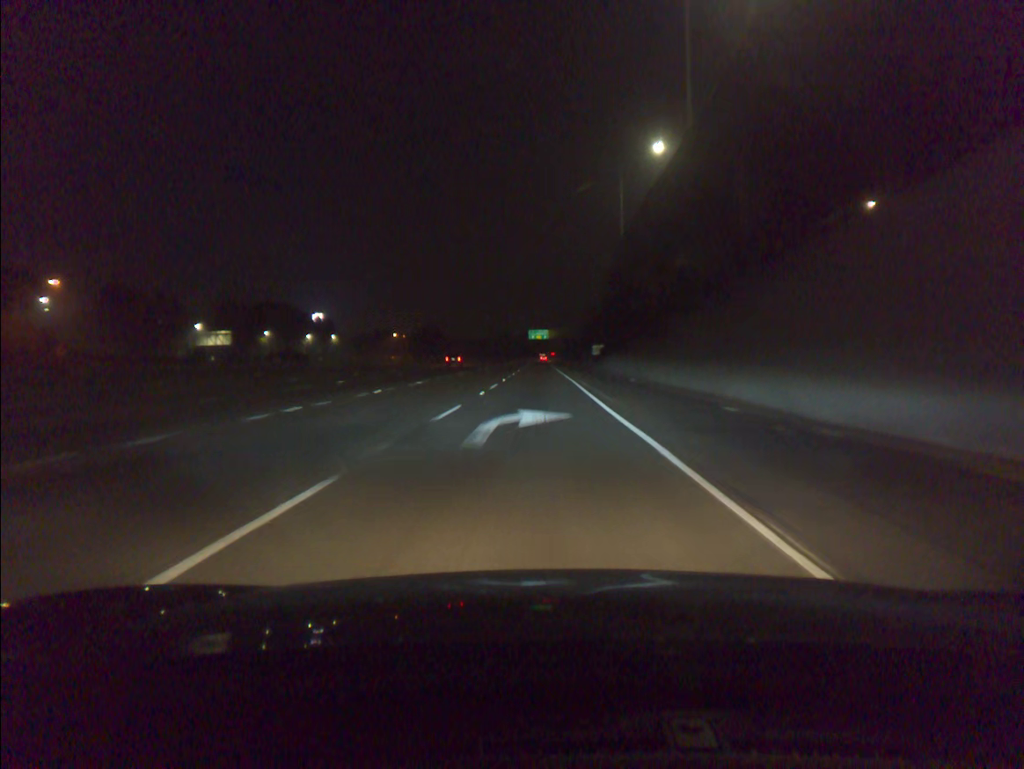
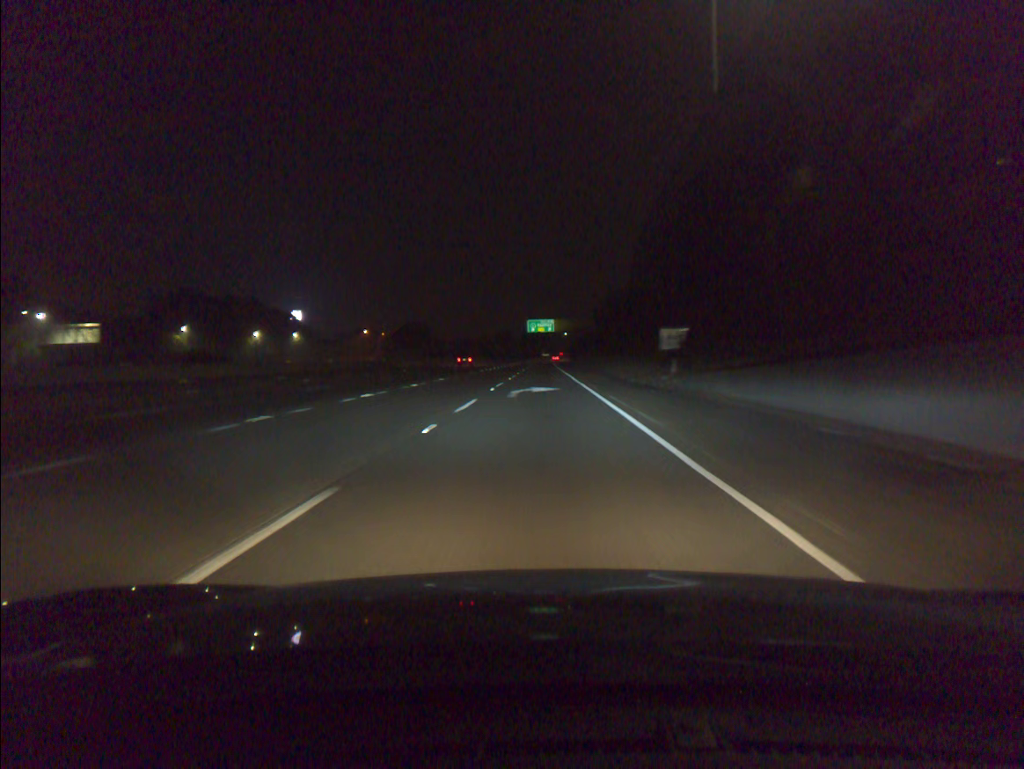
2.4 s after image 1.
(-0.1, +56.0) m; 0°
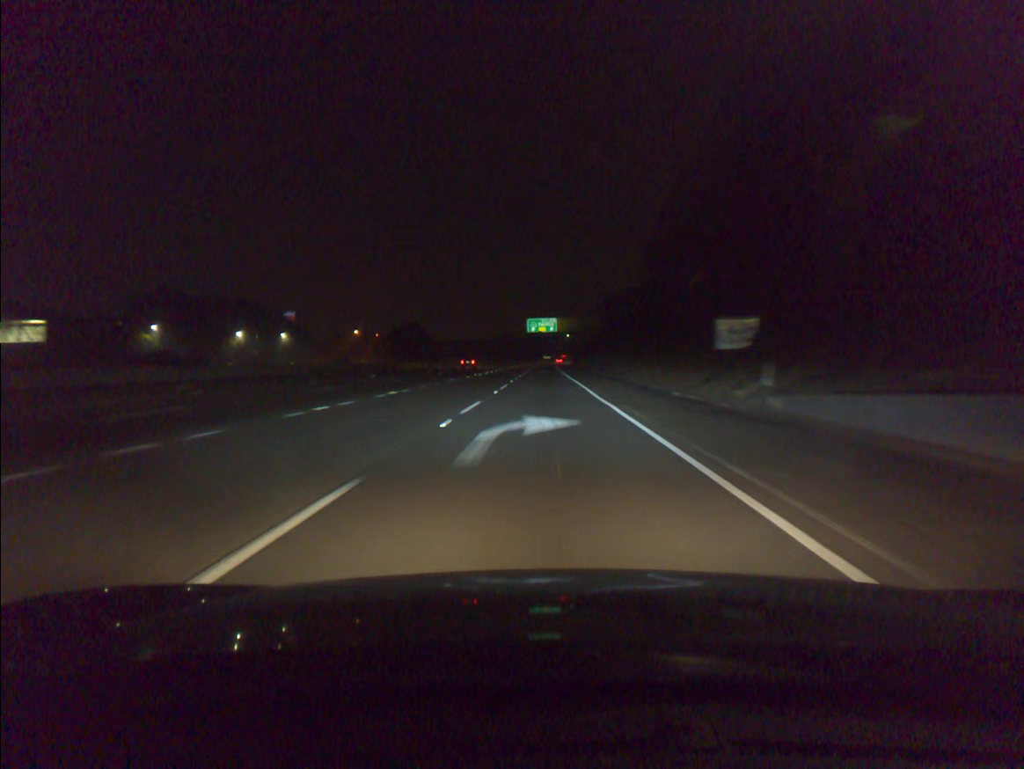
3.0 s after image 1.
(0.0, +14.2) m; 0°
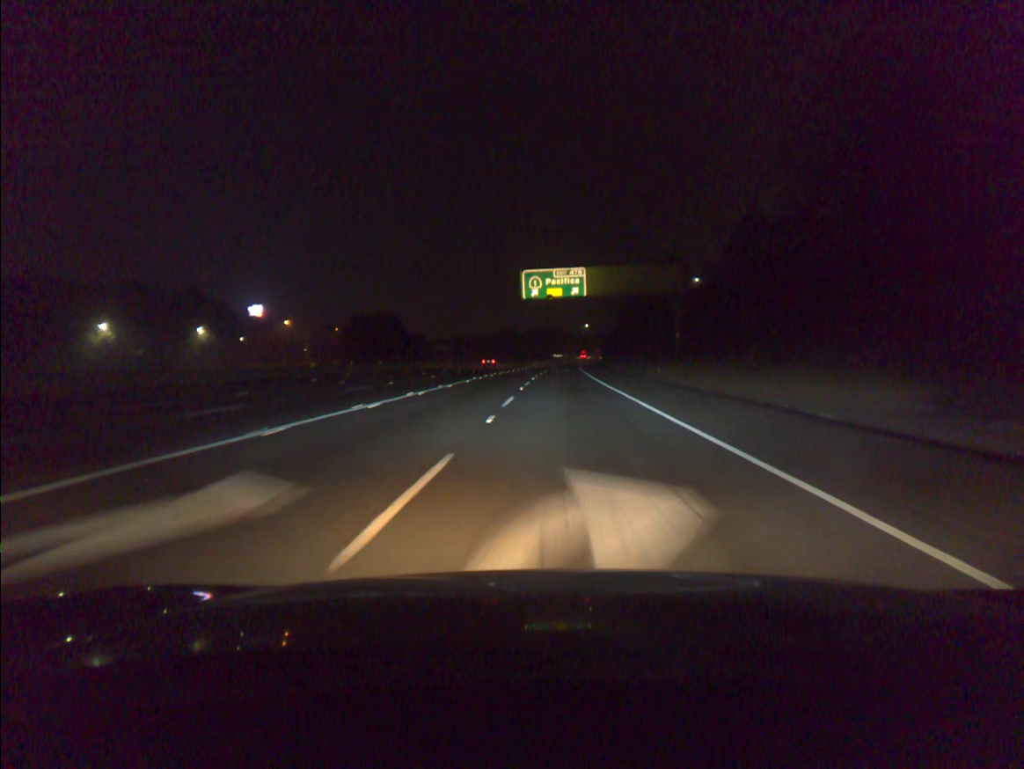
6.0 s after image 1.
(0.0, +71.4) m; 0°
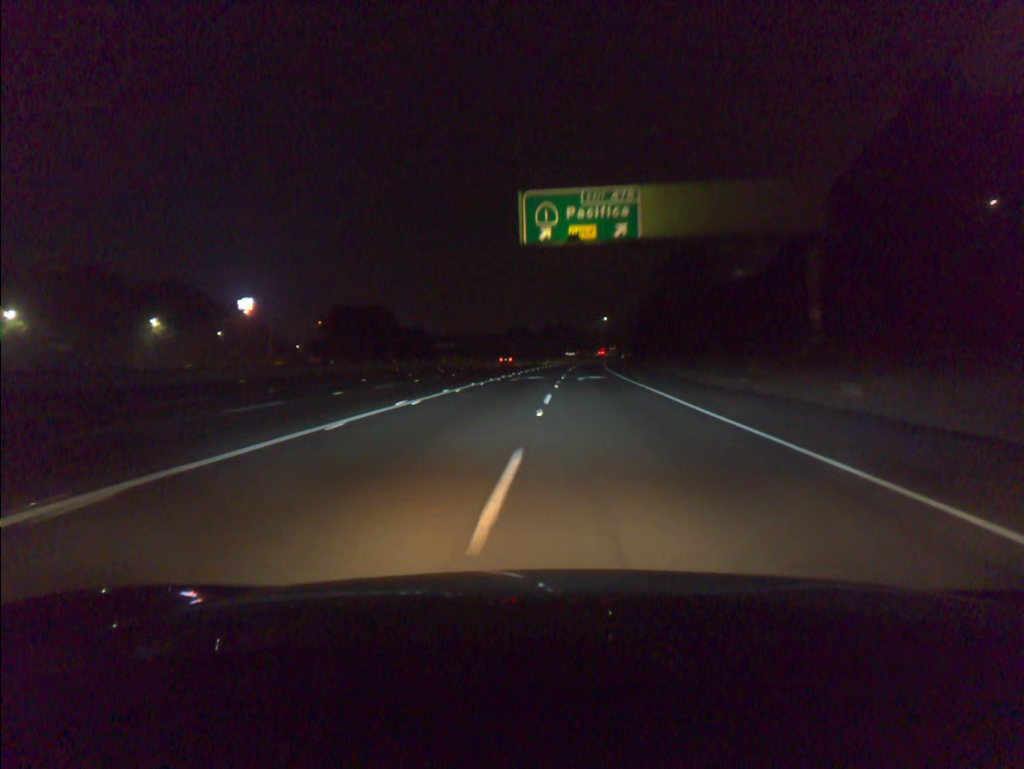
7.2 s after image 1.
(-0.2, +28.7) m; -1°
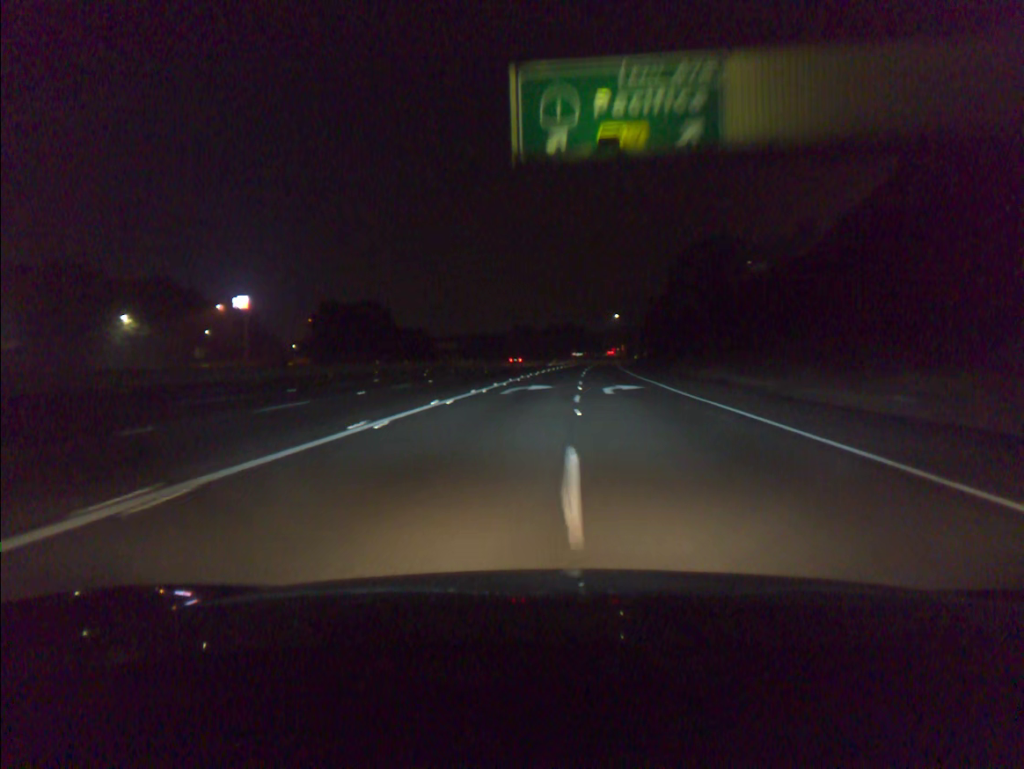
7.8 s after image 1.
(-0.1, +14.4) m; 0°
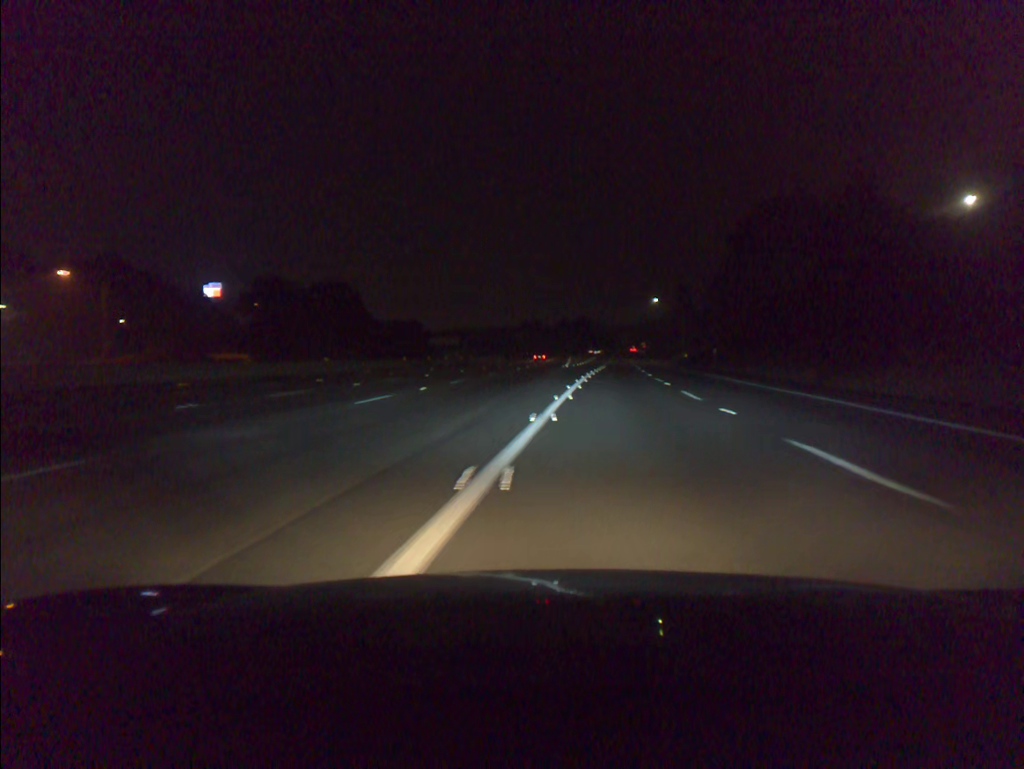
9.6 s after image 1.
(-0.4, +43.1) m; -1°
